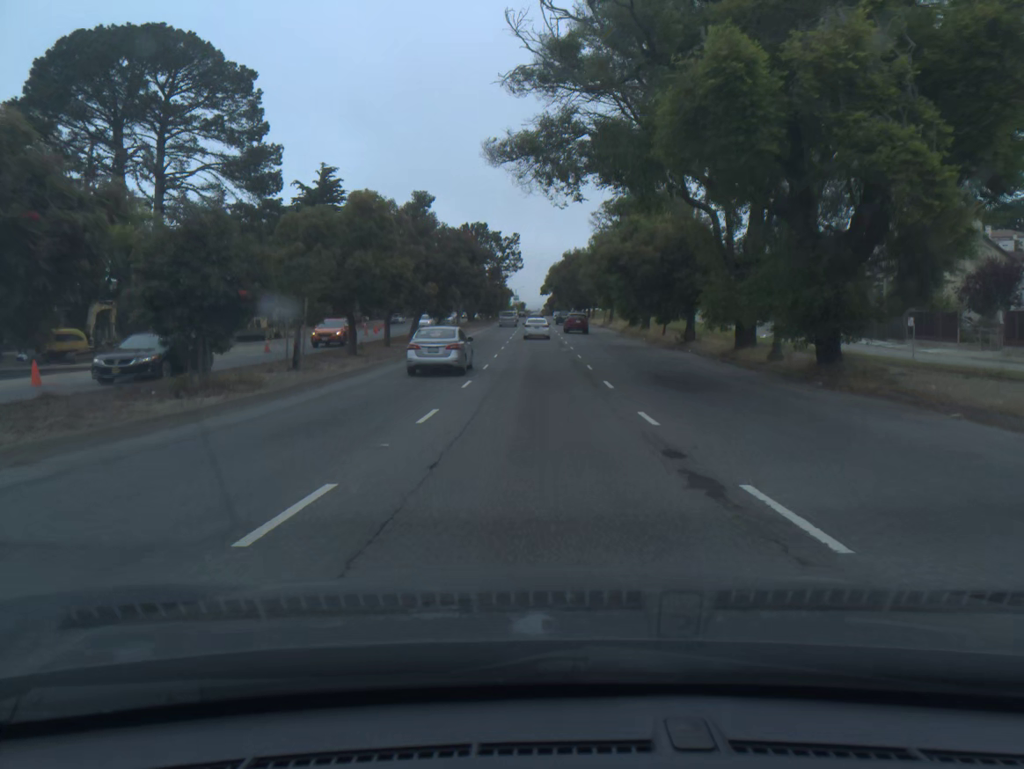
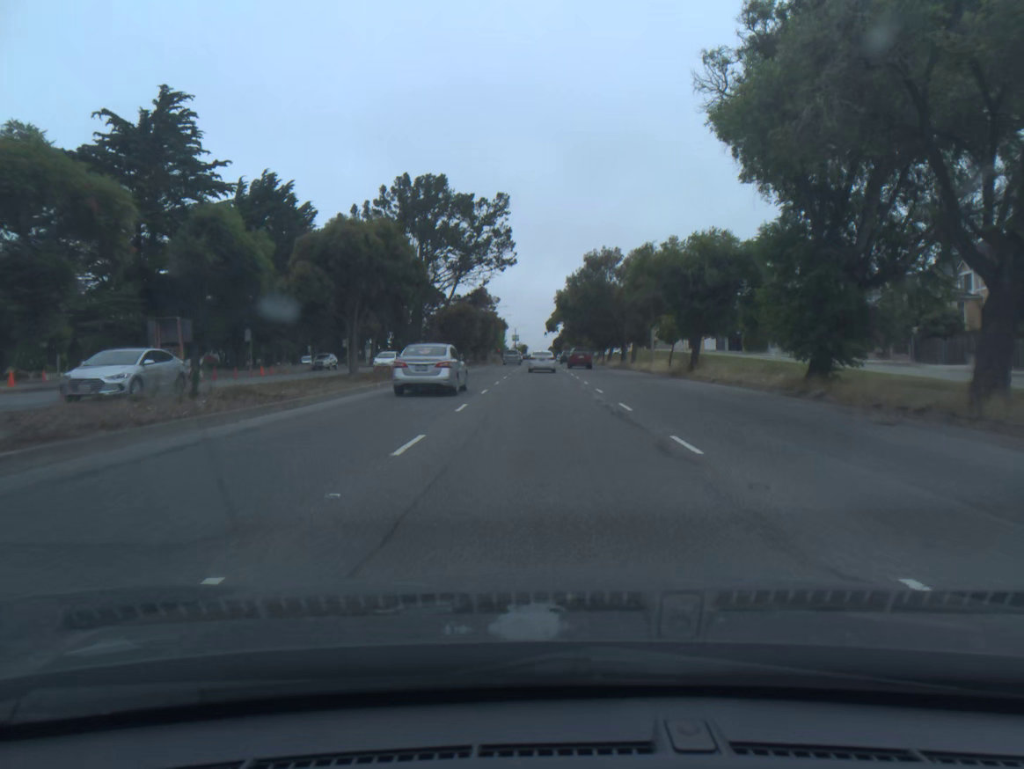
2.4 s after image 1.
(-0.2, +45.9) m; 0°
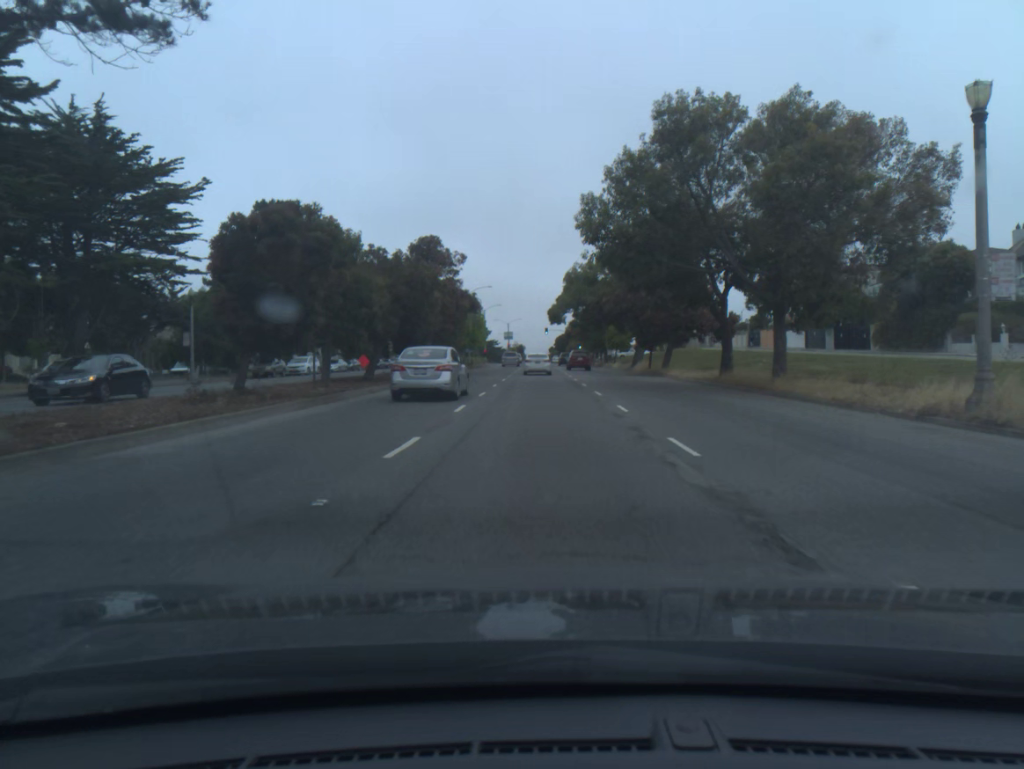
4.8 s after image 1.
(+0.1, +43.4) m; 0°
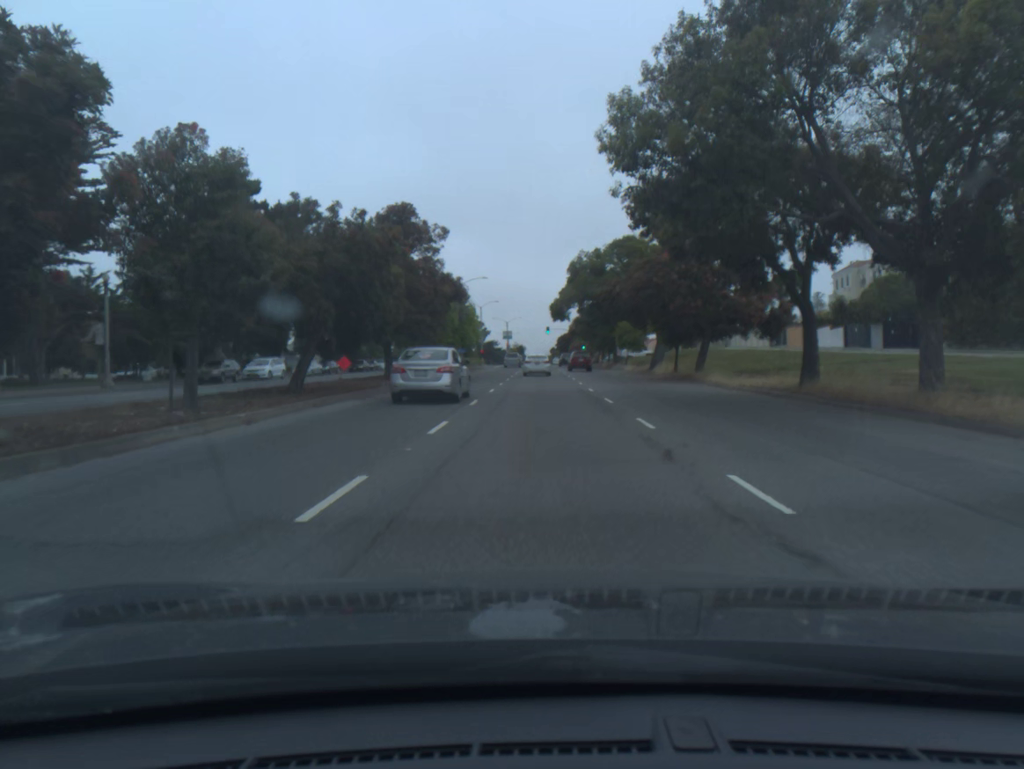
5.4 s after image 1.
(0.0, +10.8) m; 0°
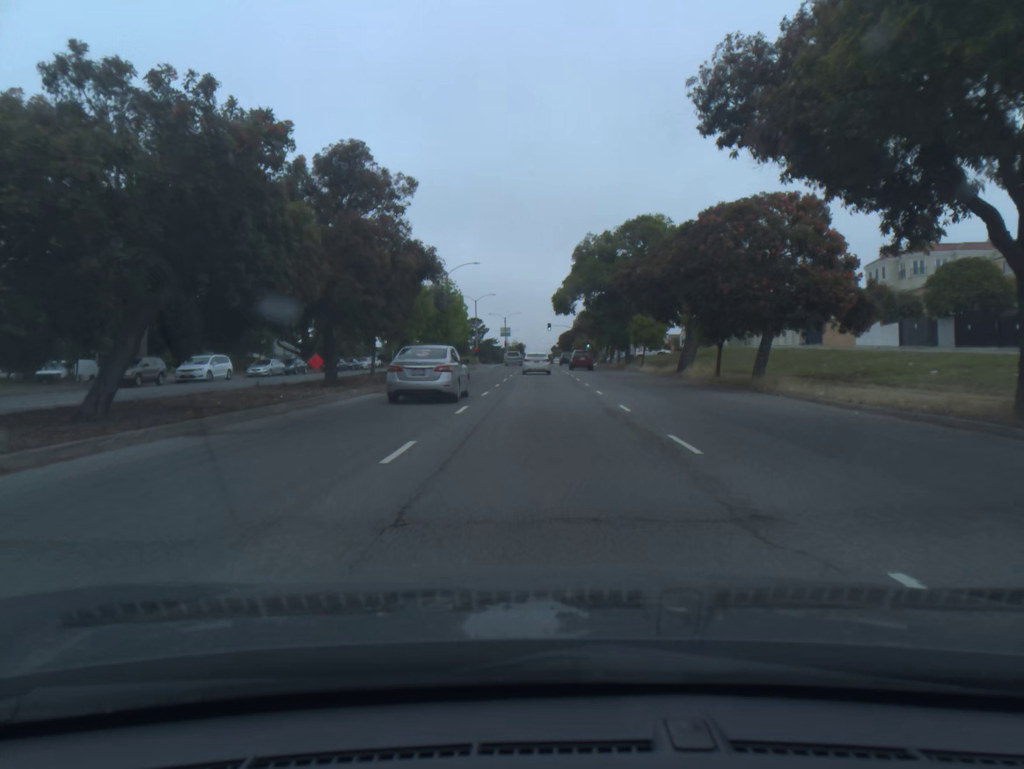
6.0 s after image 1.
(0.0, +10.9) m; 0°
